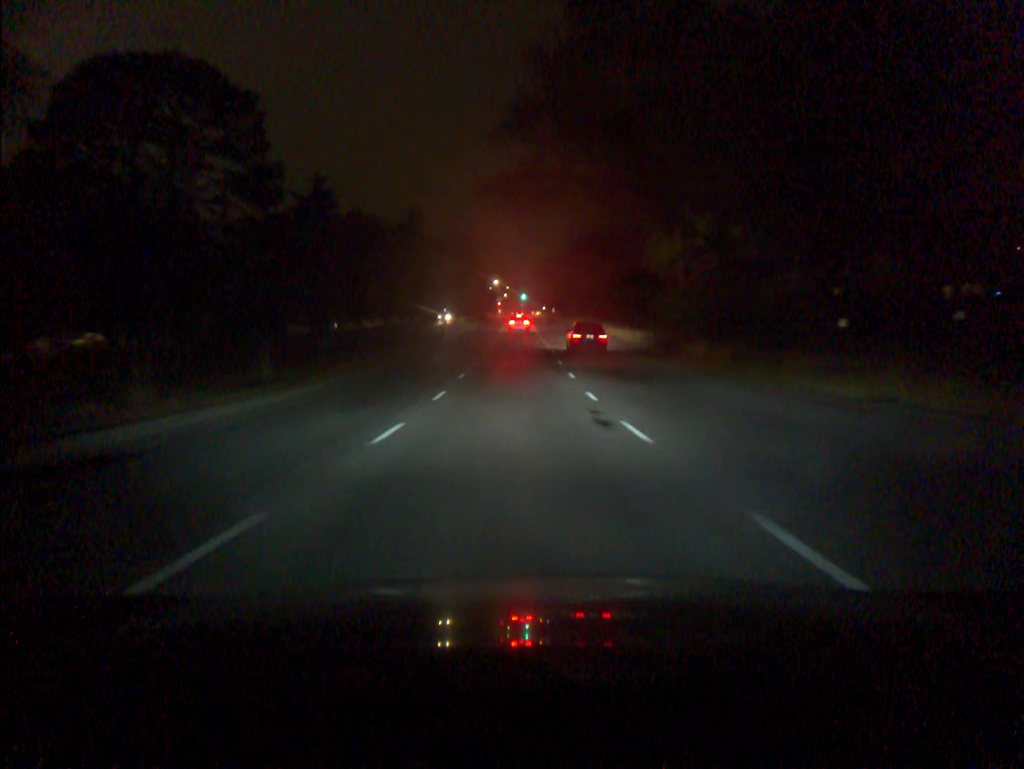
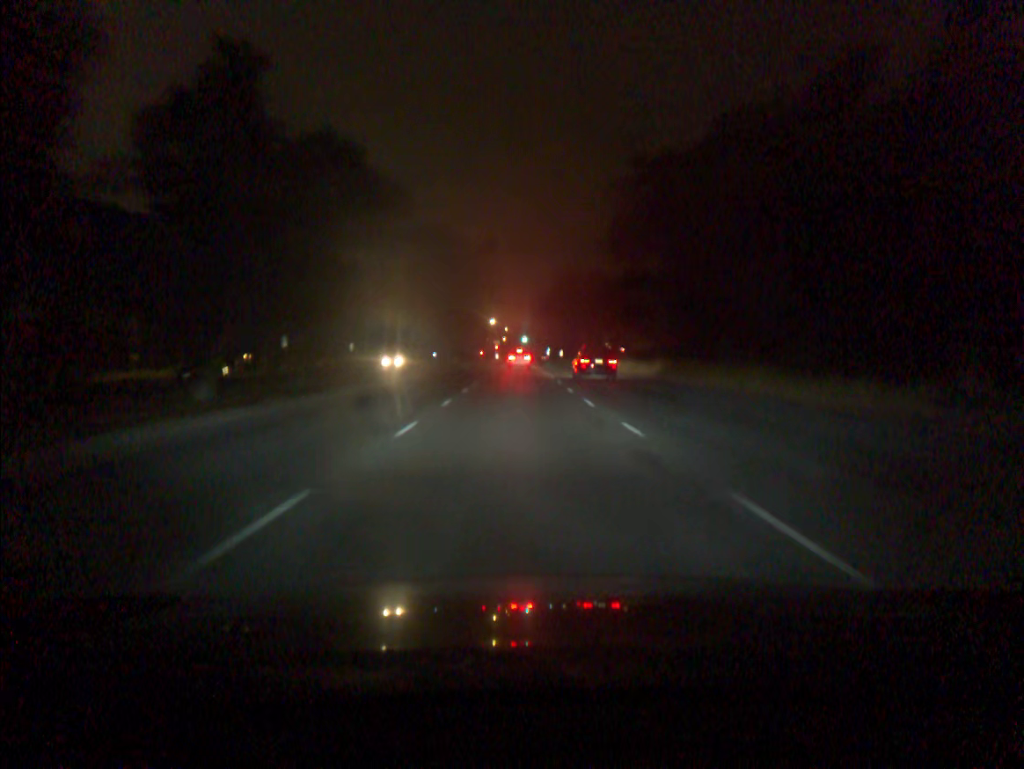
(0.0, +34.8) m; 0°
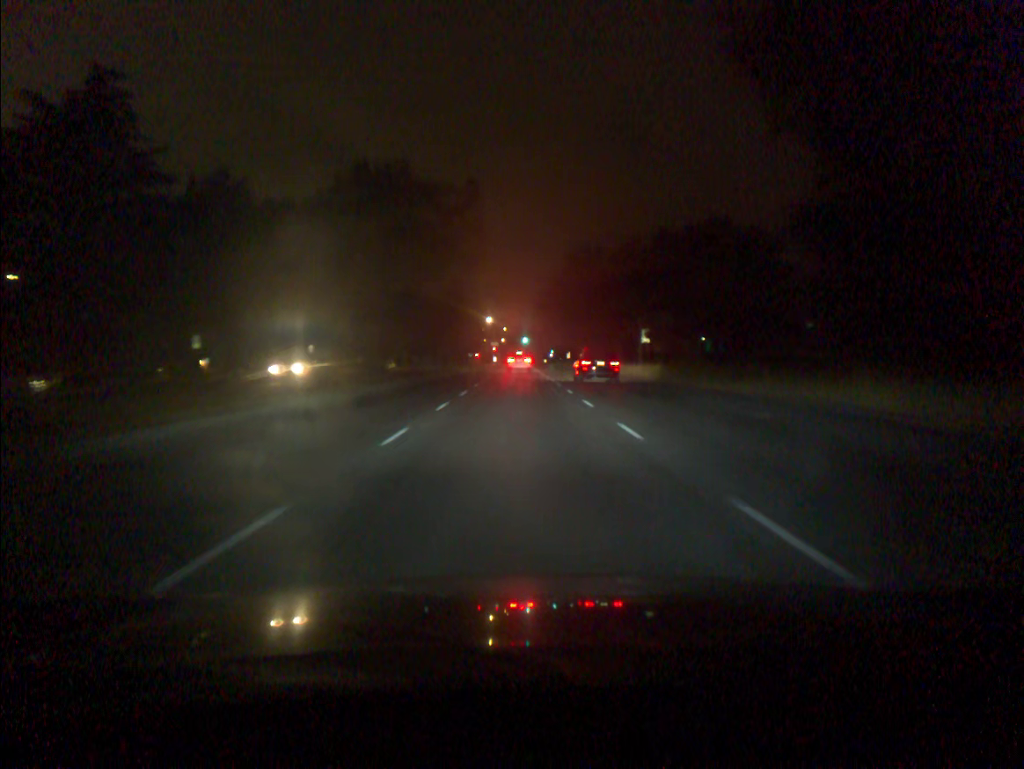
(0.0, +22.1) m; 0°
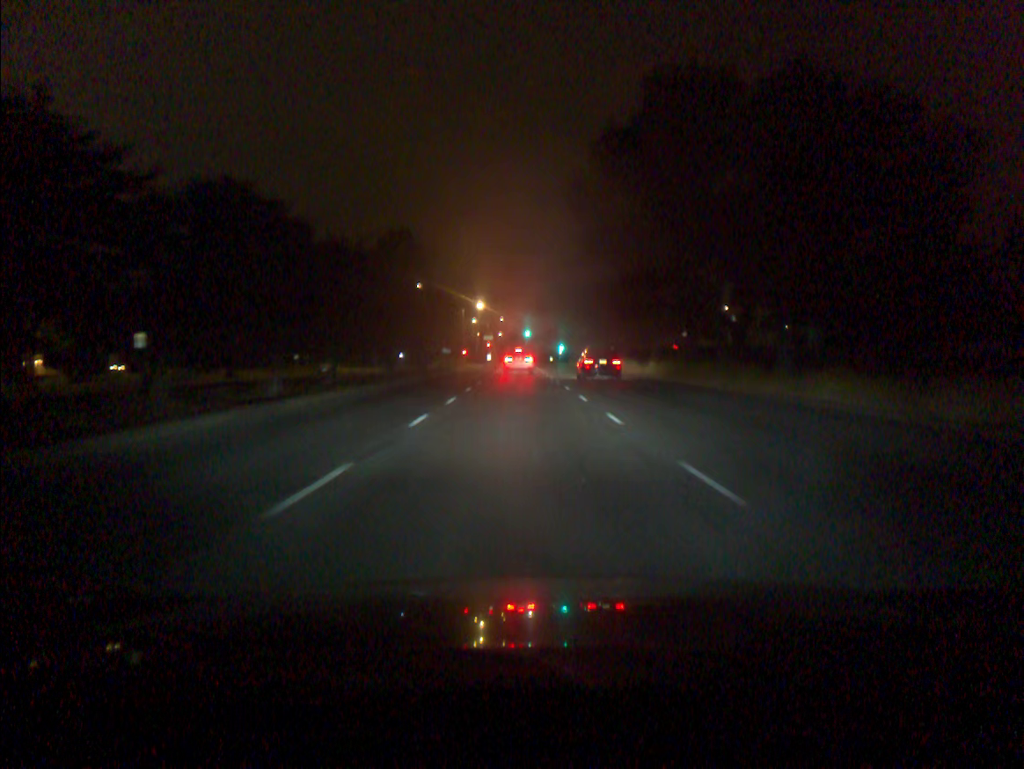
(0.0, +41.0) m; 0°
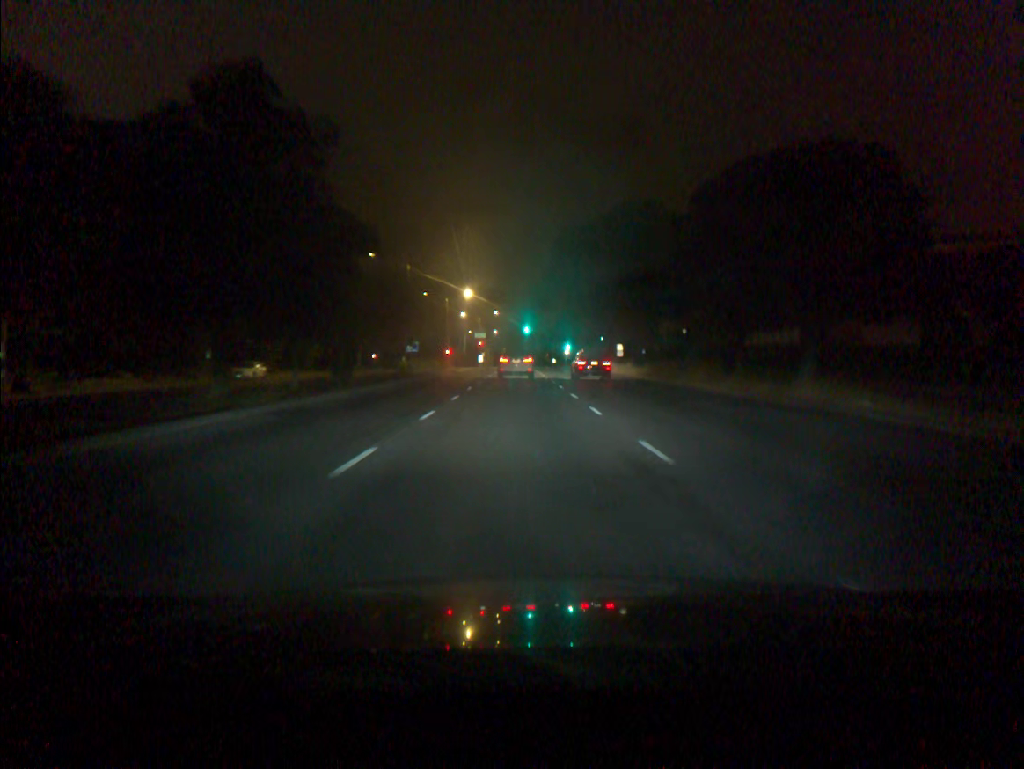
(-0.1, +26.7) m; 0°
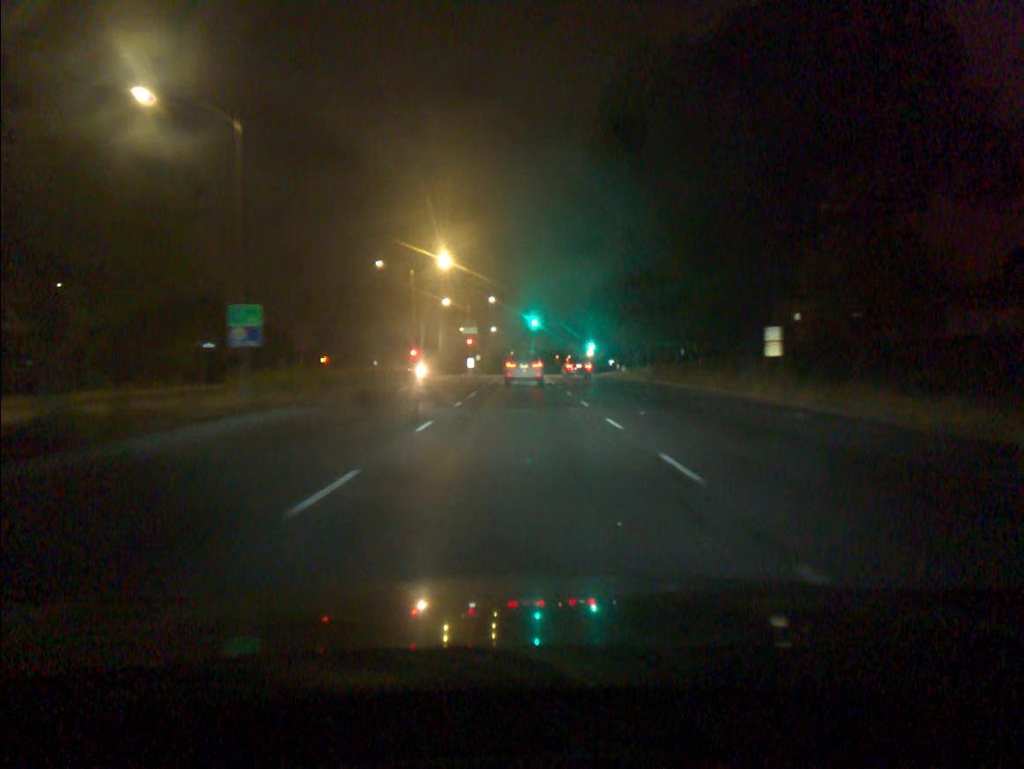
(-0.1, +37.7) m; 0°
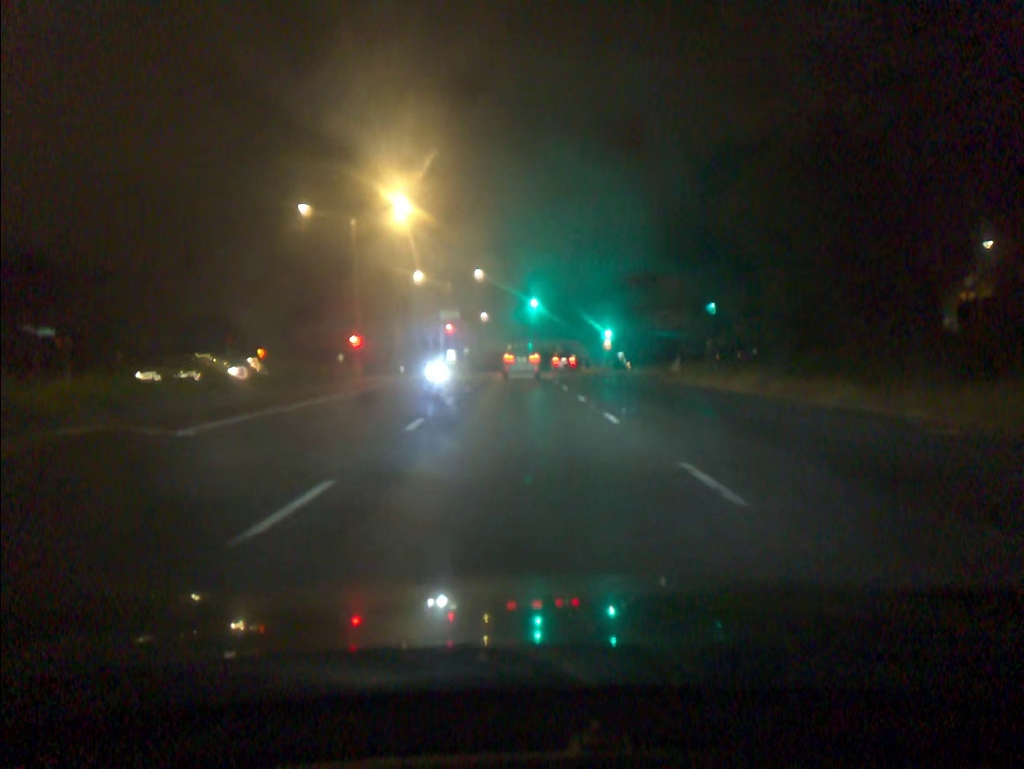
(+0.1, +22.2) m; 0°
